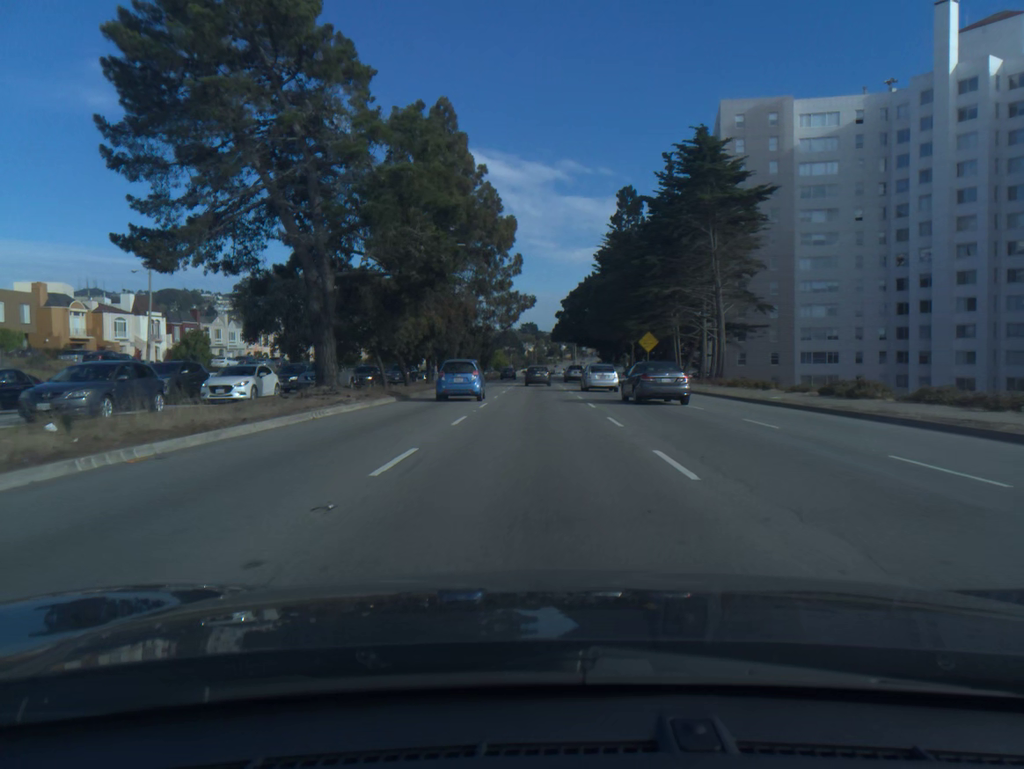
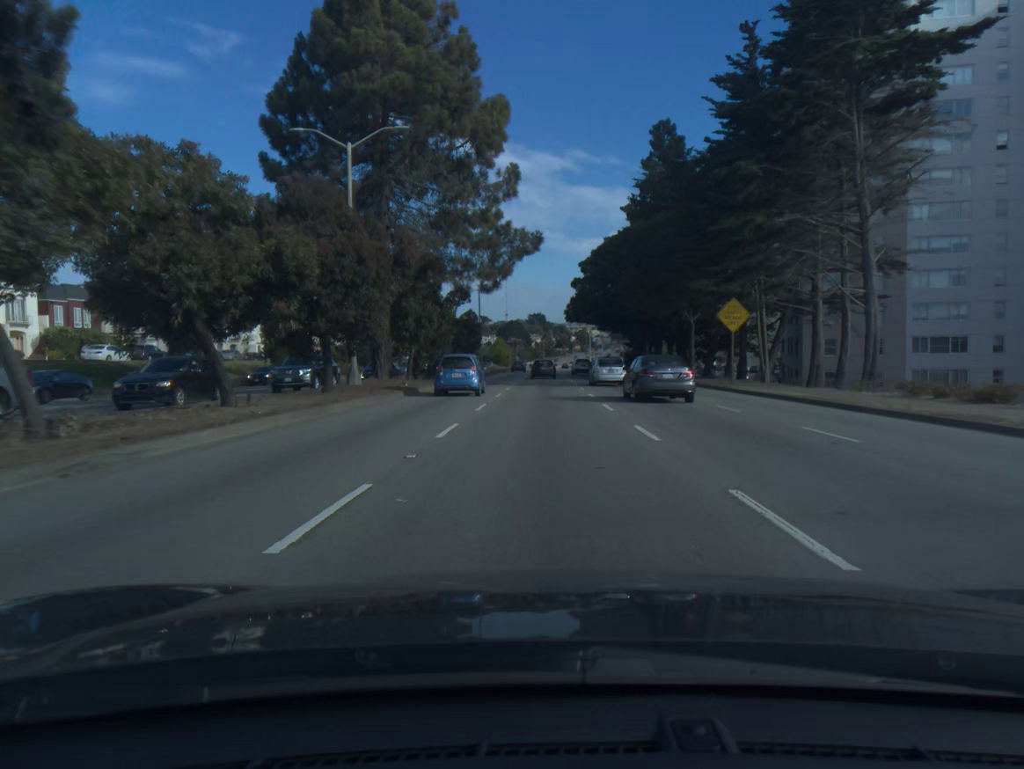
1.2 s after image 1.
(-0.1, +25.8) m; -1°
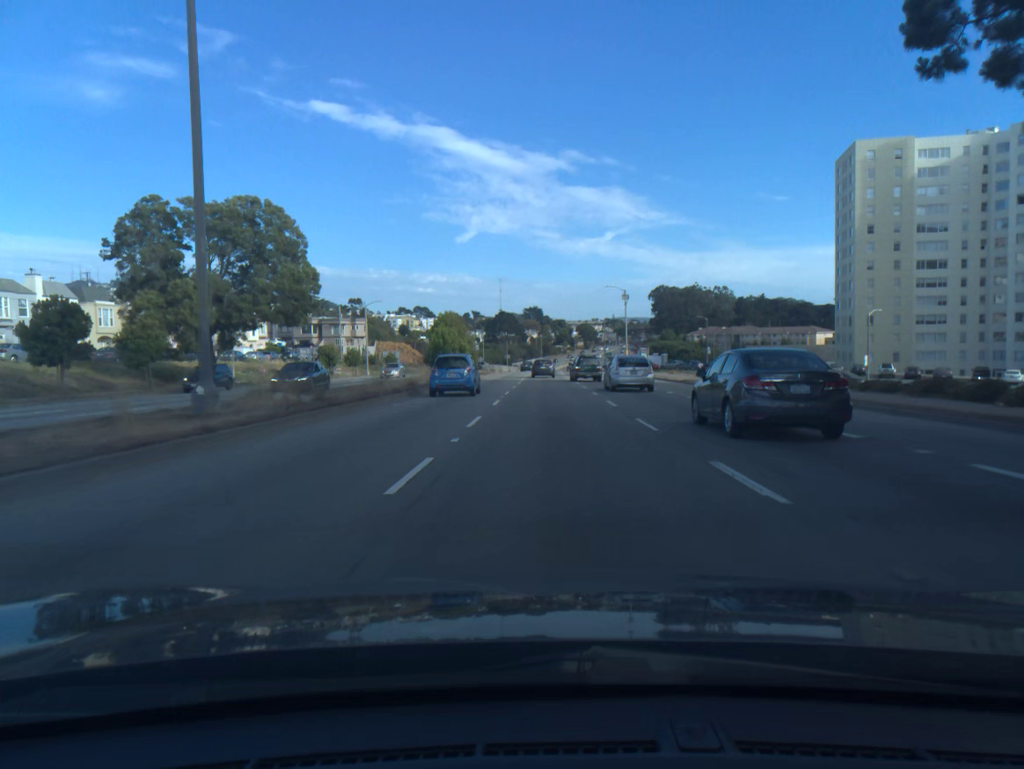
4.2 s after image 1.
(+0.1, +71.4) m; 0°
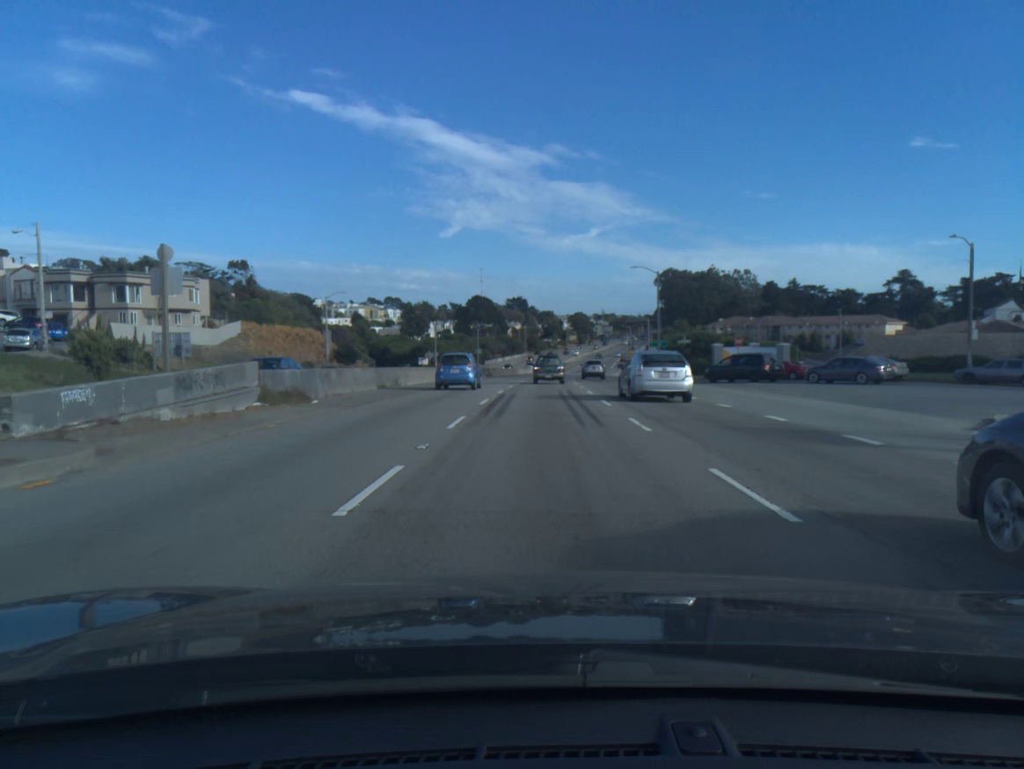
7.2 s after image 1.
(+0.3, +75.3) m; +1°
